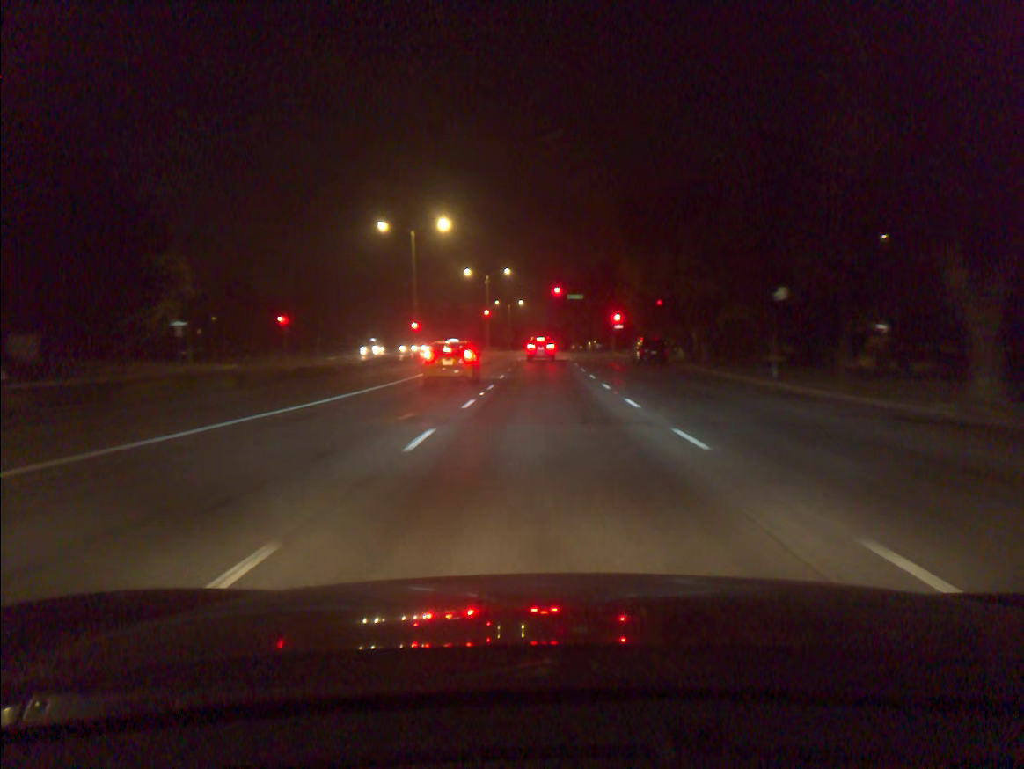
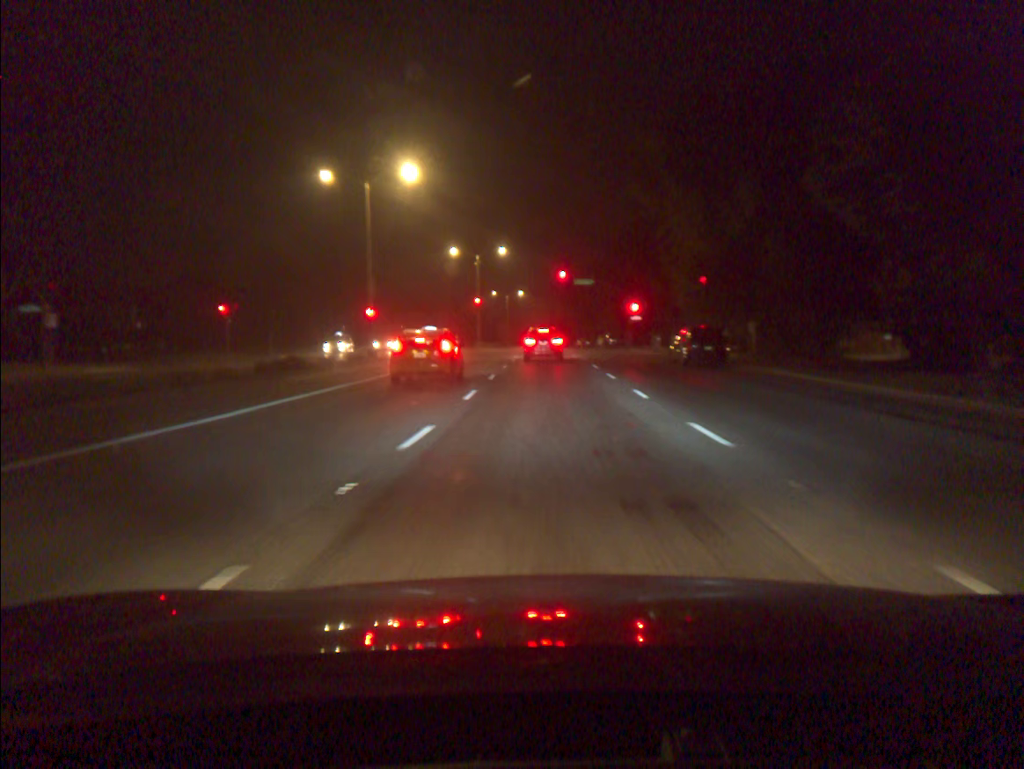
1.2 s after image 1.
(0.0, +15.2) m; 0°
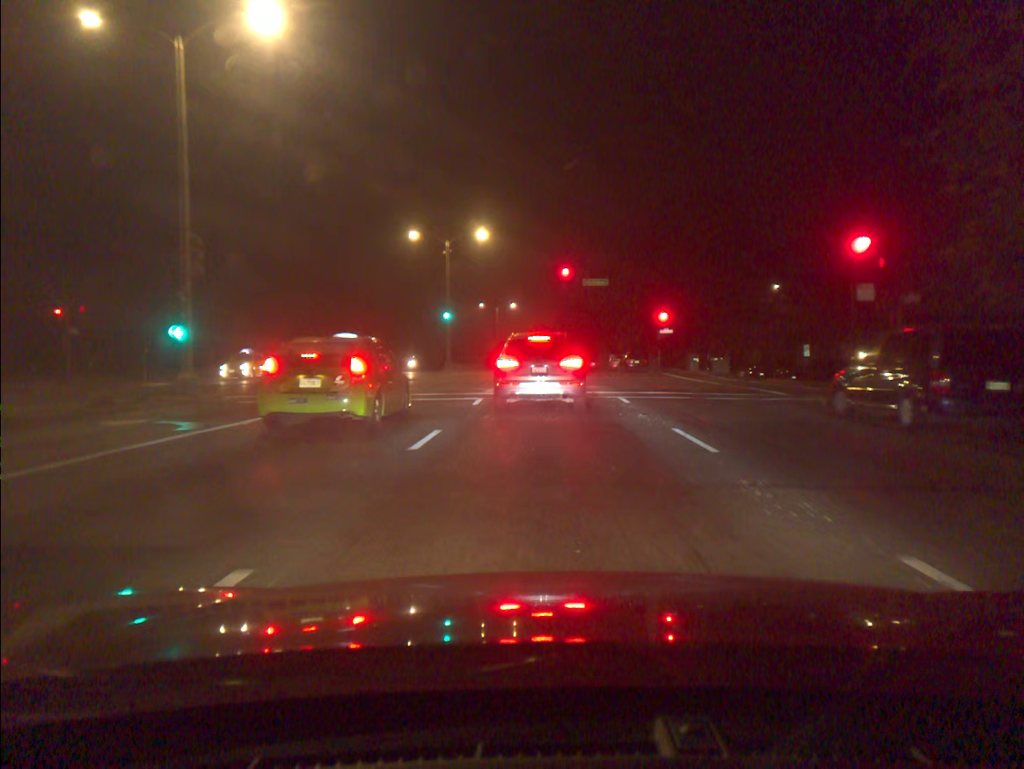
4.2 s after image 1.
(+0.1, +21.6) m; 0°
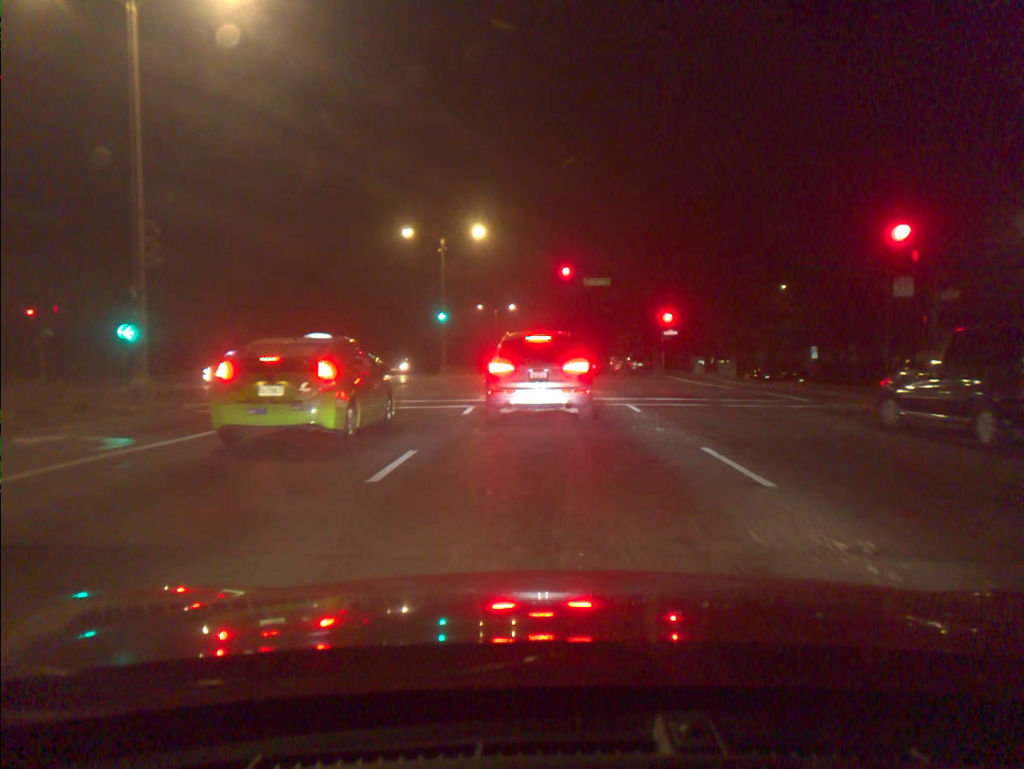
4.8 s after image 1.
(0.0, +2.3) m; 0°
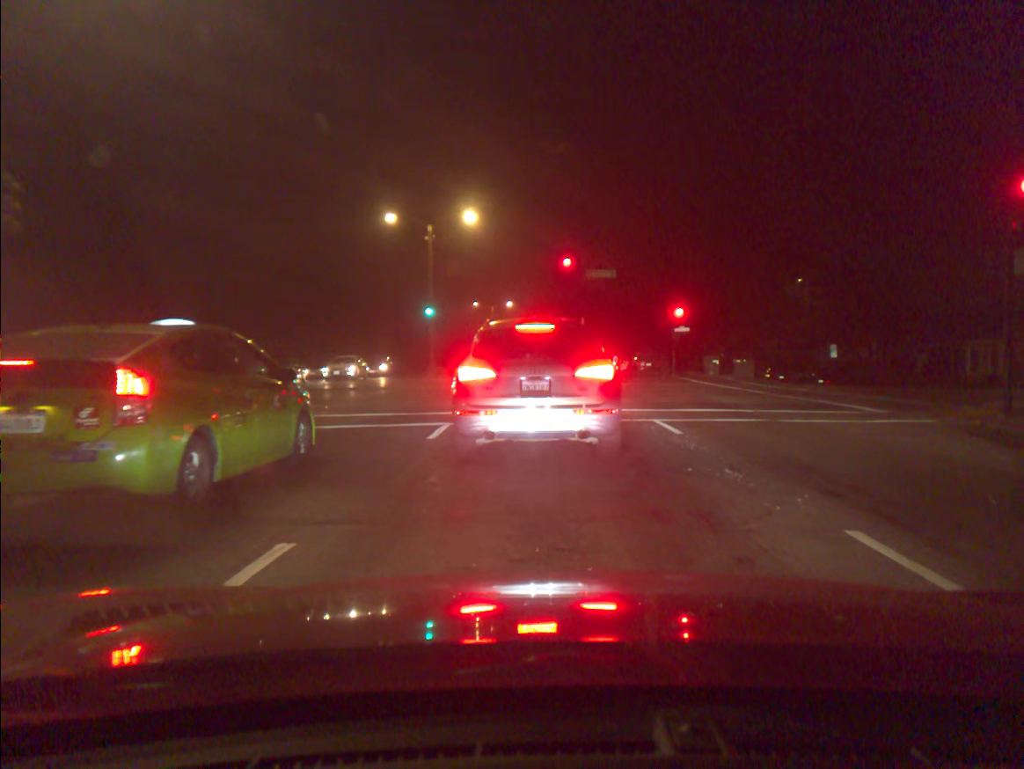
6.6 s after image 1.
(0.0, +4.9) m; -1°
